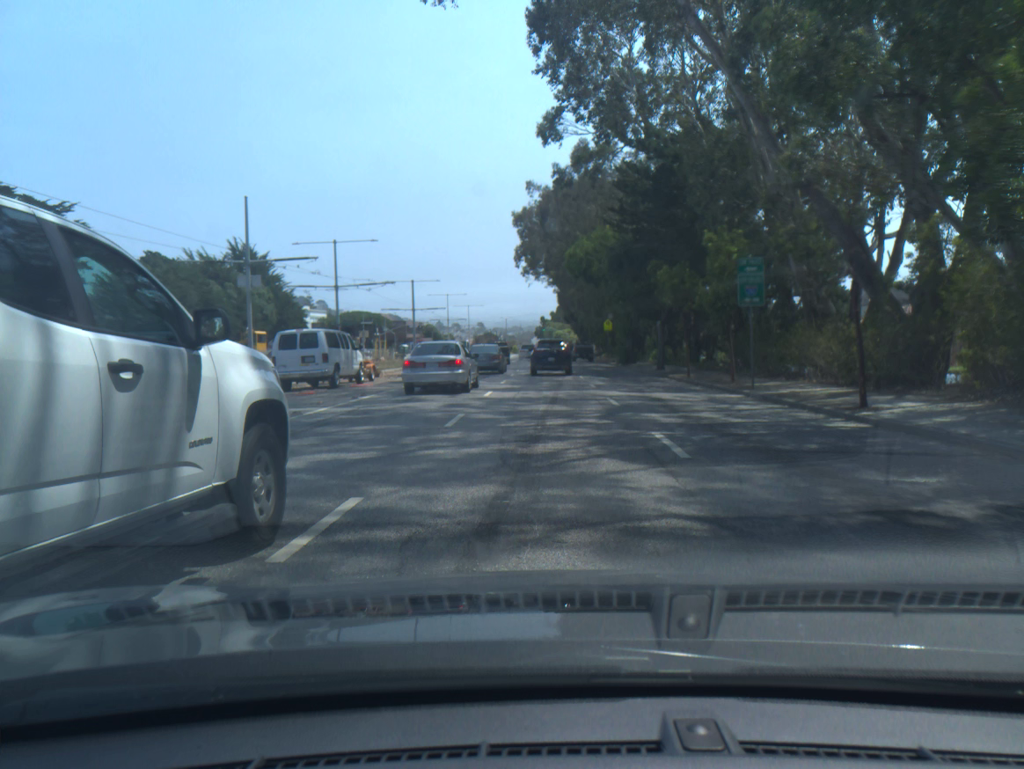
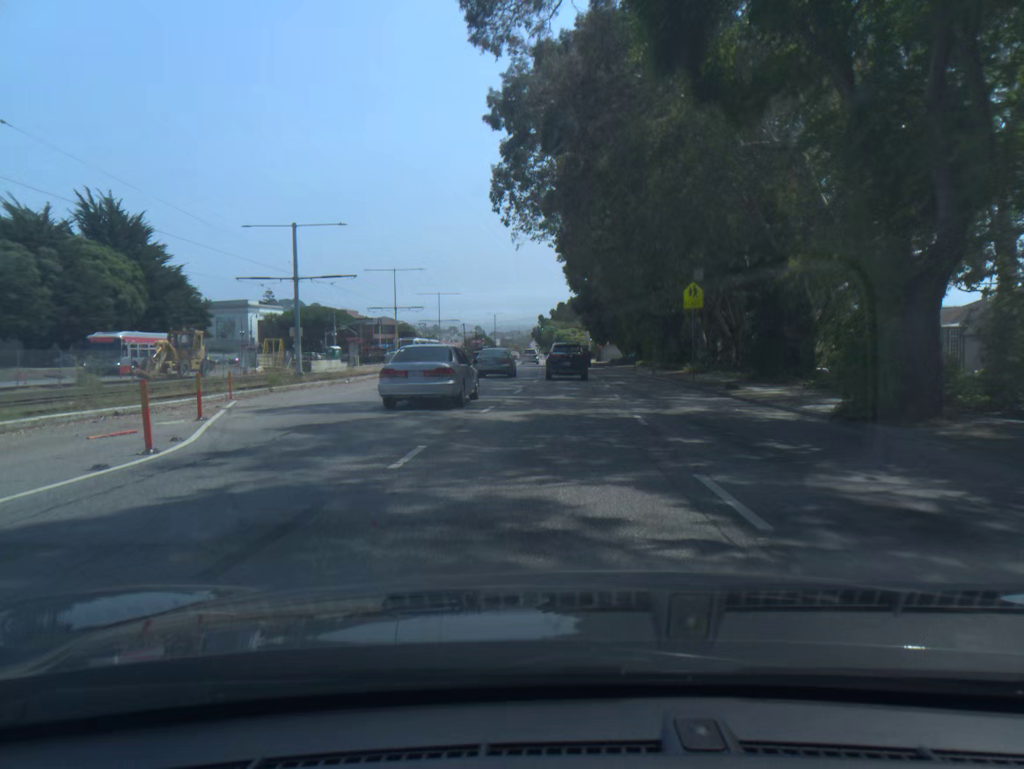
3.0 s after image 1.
(0.0, +43.4) m; 0°
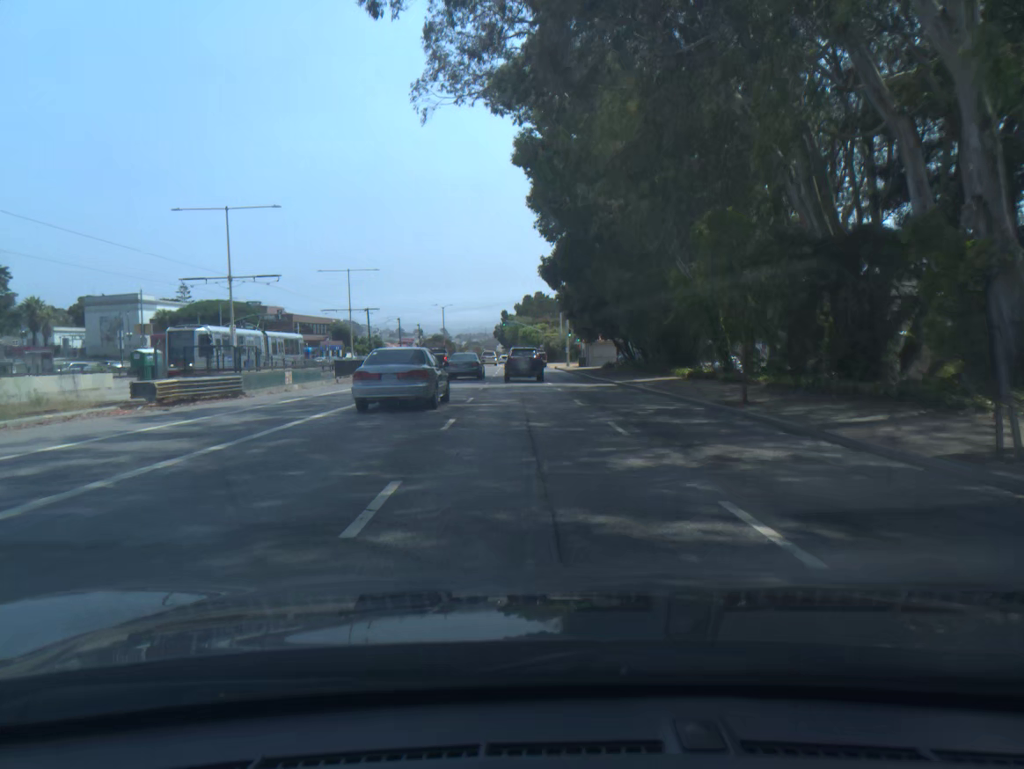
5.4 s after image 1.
(+0.8, +35.1) m; +2°
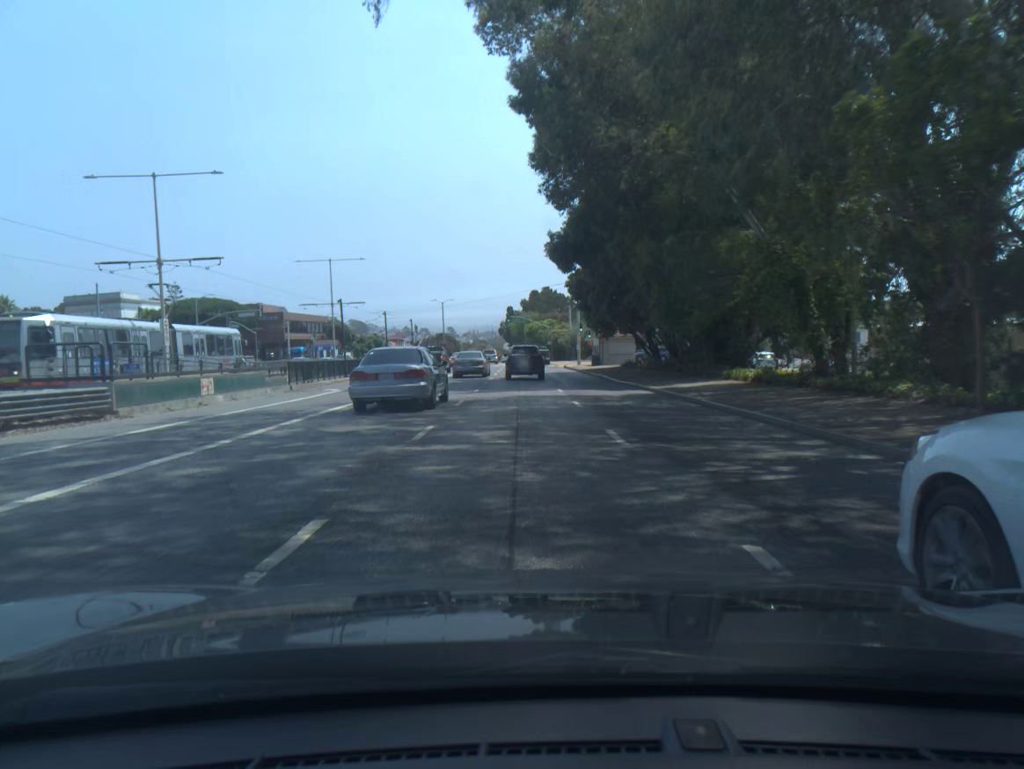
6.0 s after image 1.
(0.0, +9.1) m; -1°
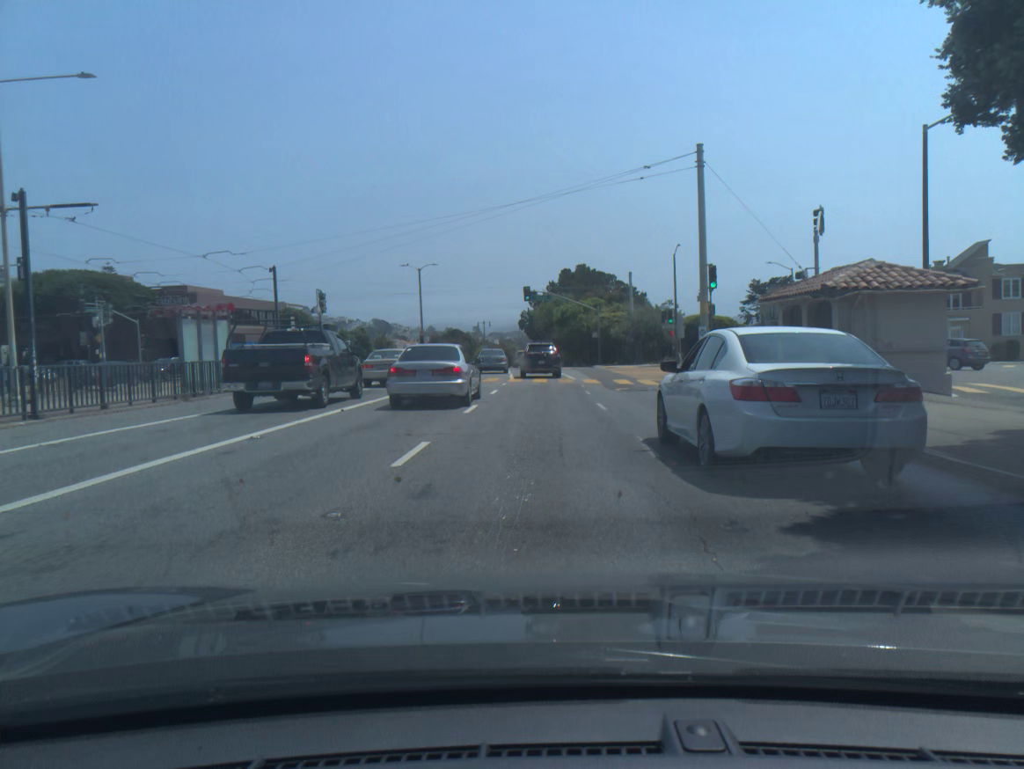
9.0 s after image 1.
(-1.4, +46.2) m; -2°
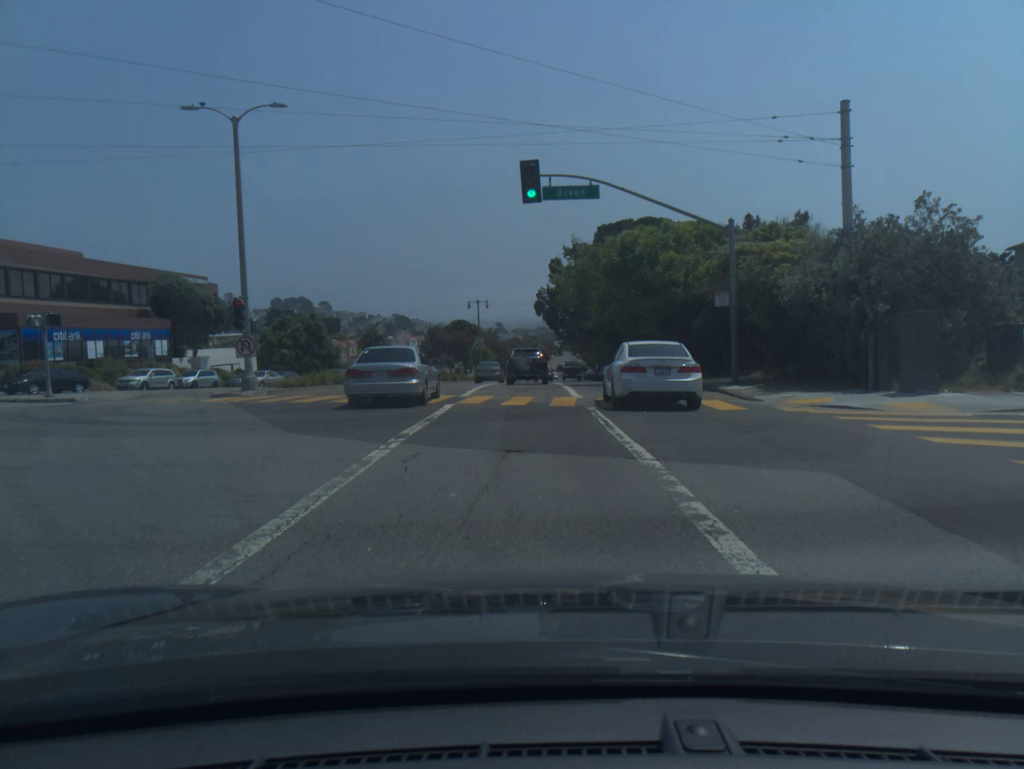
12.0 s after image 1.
(-0.4, +46.2) m; -2°
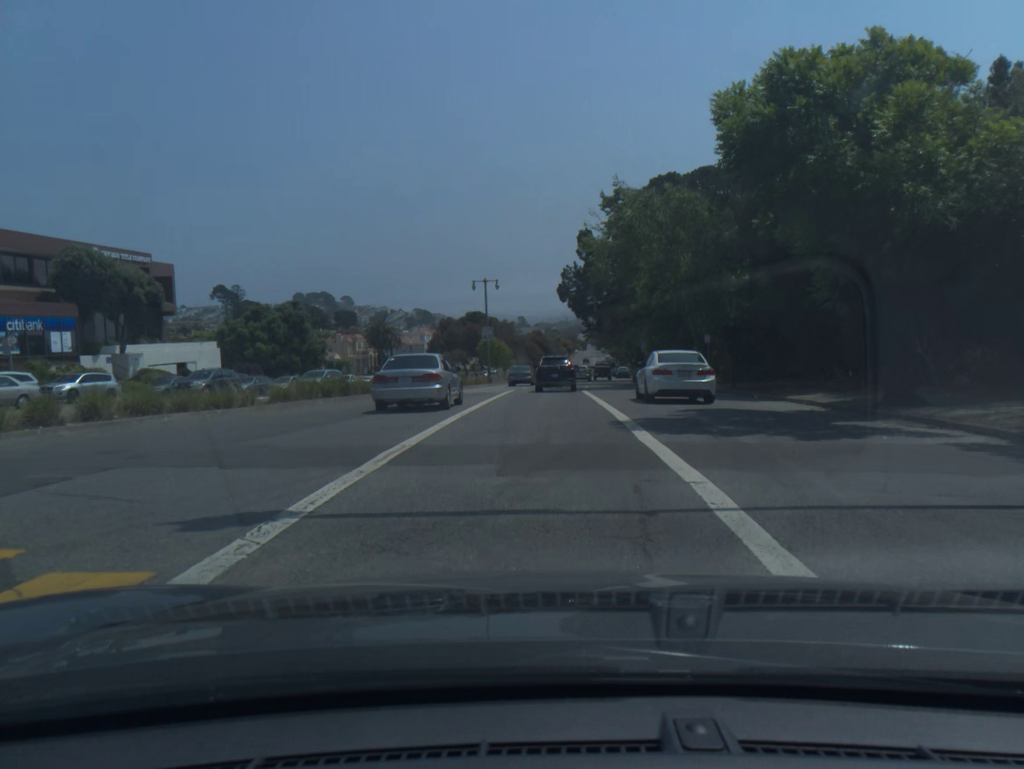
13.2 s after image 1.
(-0.3, +18.5) m; -1°
